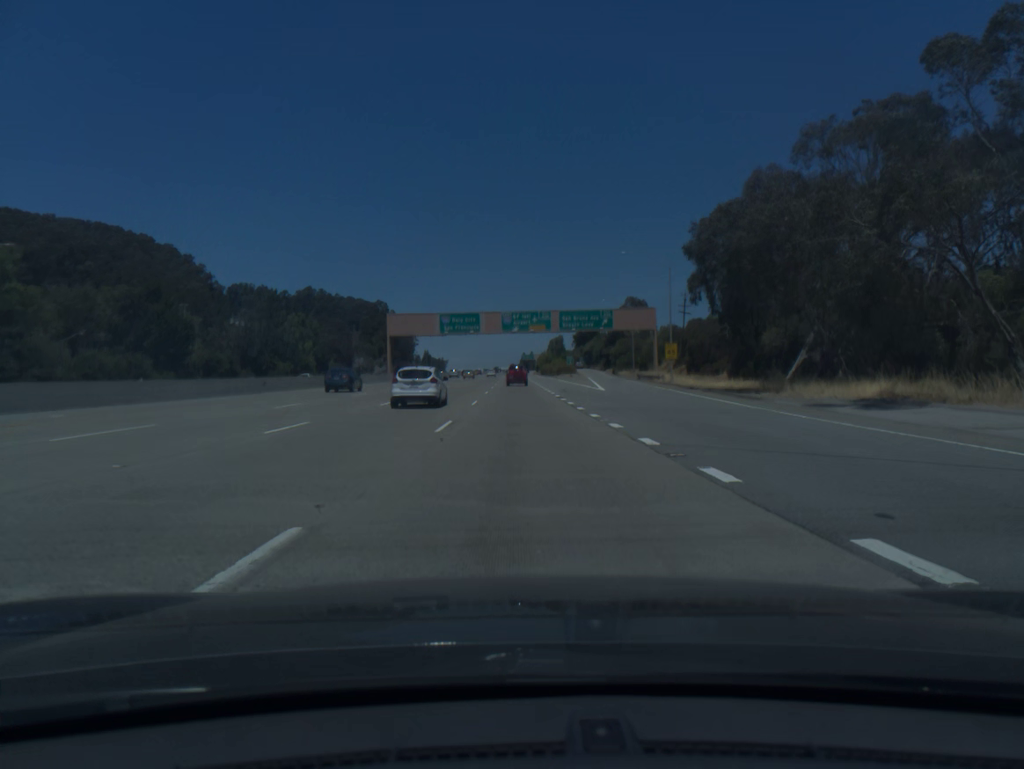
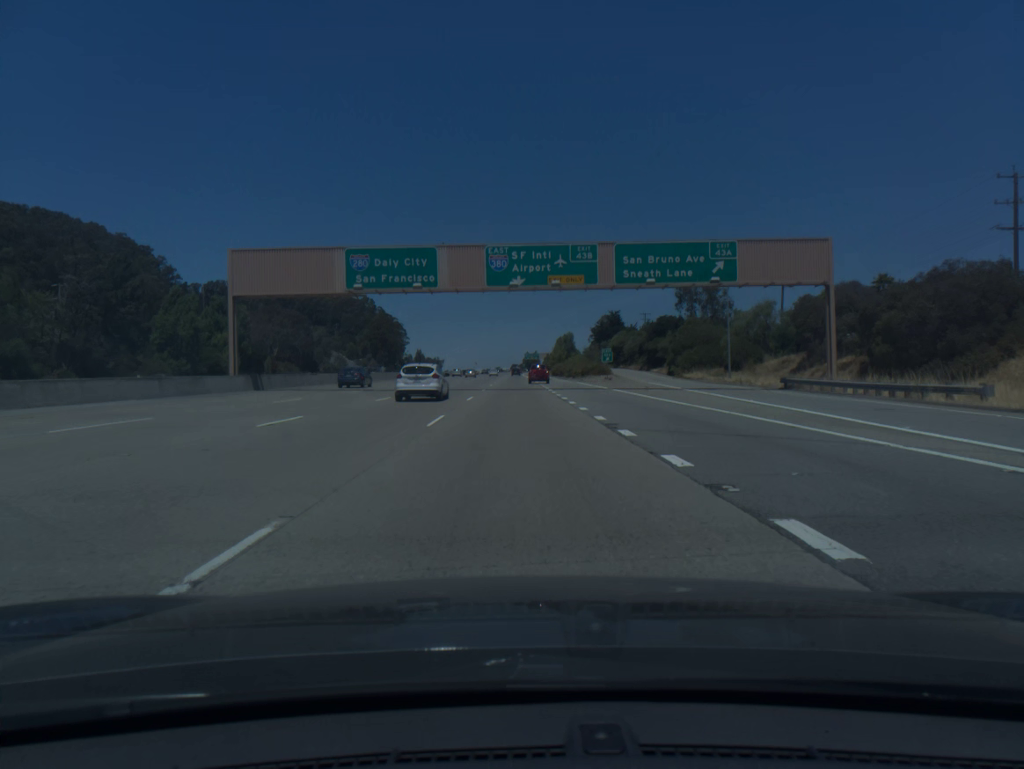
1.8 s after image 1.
(-0.3, +58.3) m; 0°
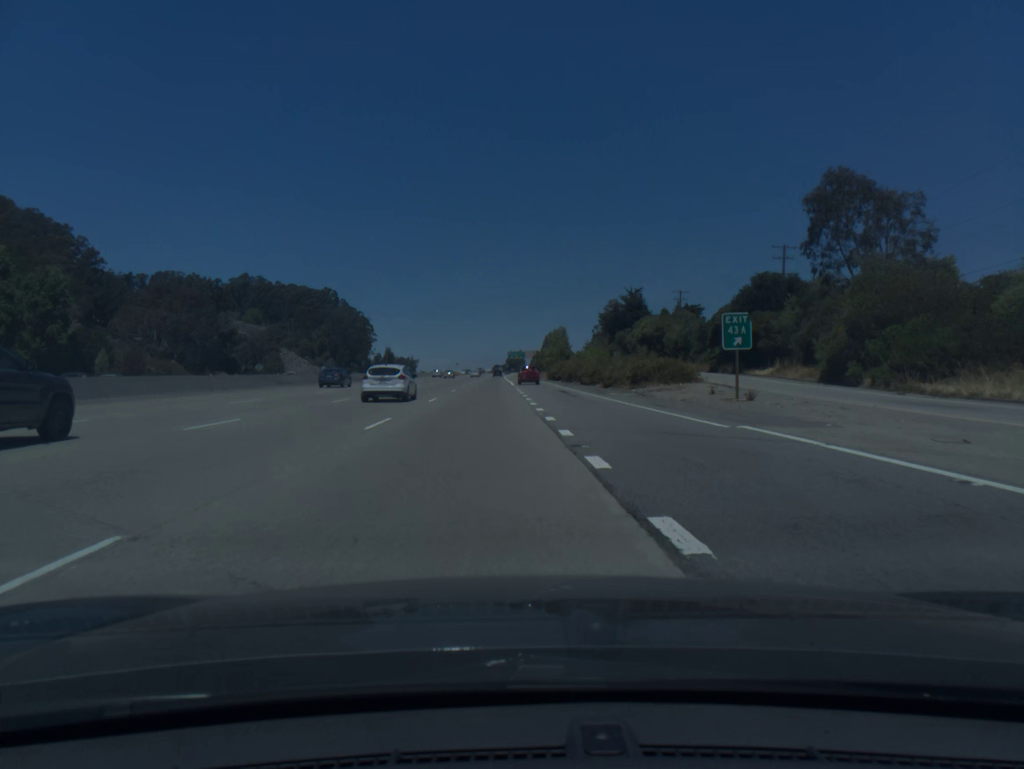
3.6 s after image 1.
(+0.5, +59.0) m; +1°
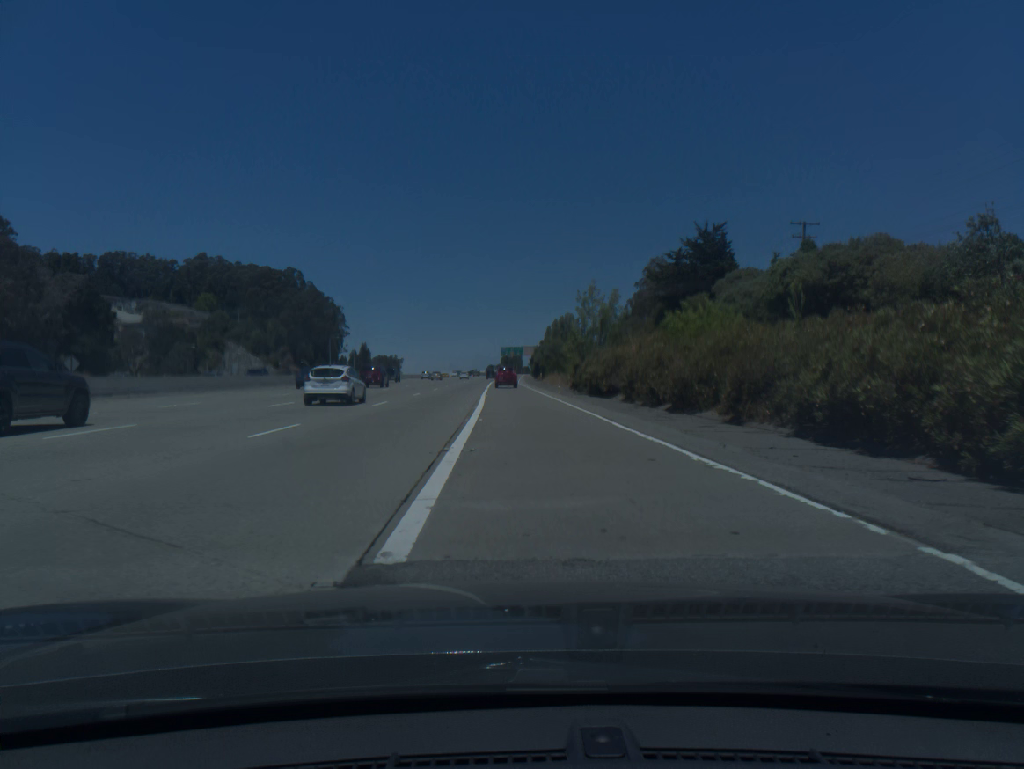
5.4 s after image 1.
(+0.4, +59.6) m; 0°
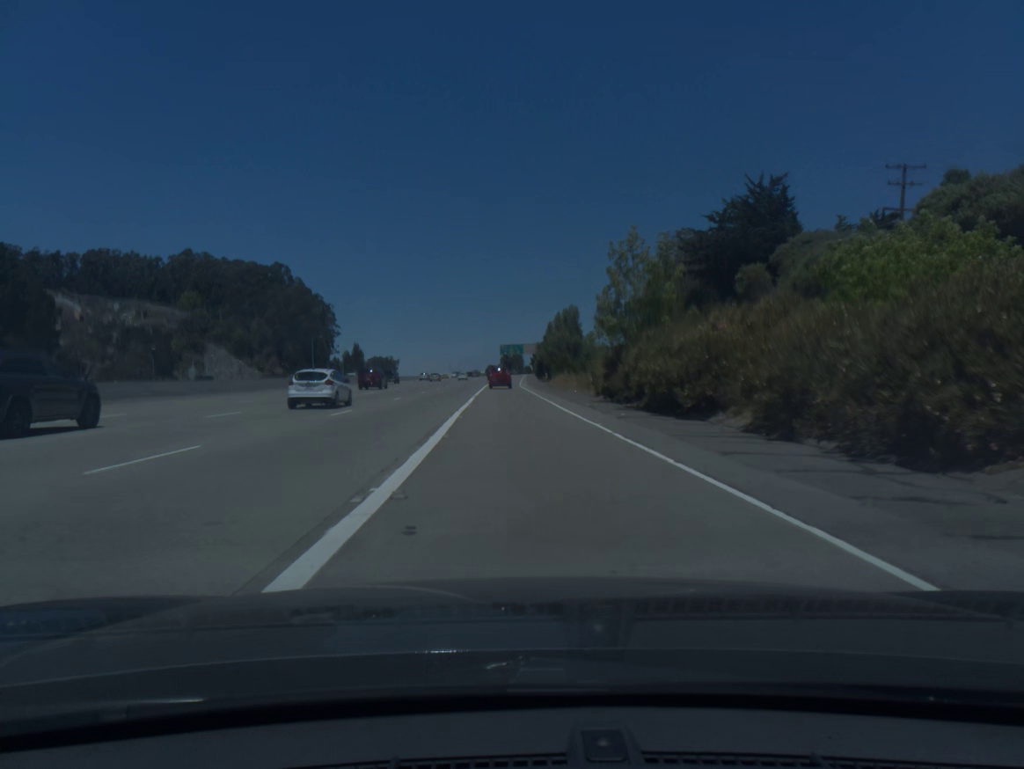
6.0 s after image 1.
(0.0, +19.7) m; 0°
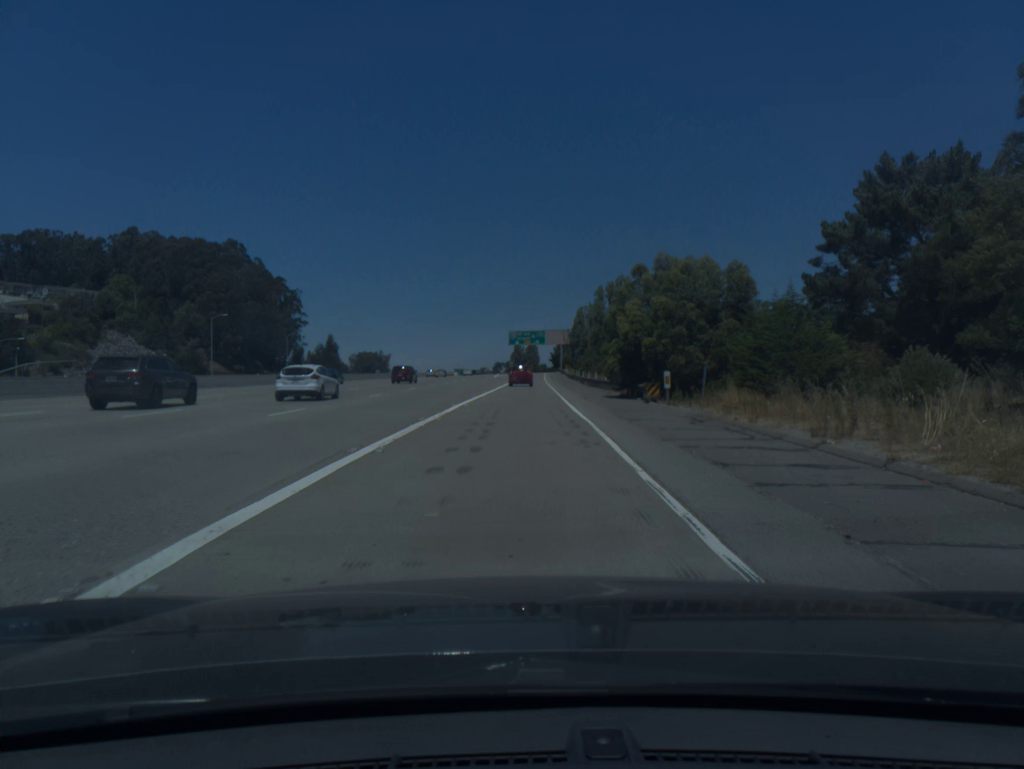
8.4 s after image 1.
(-1.3, +77.0) m; -1°
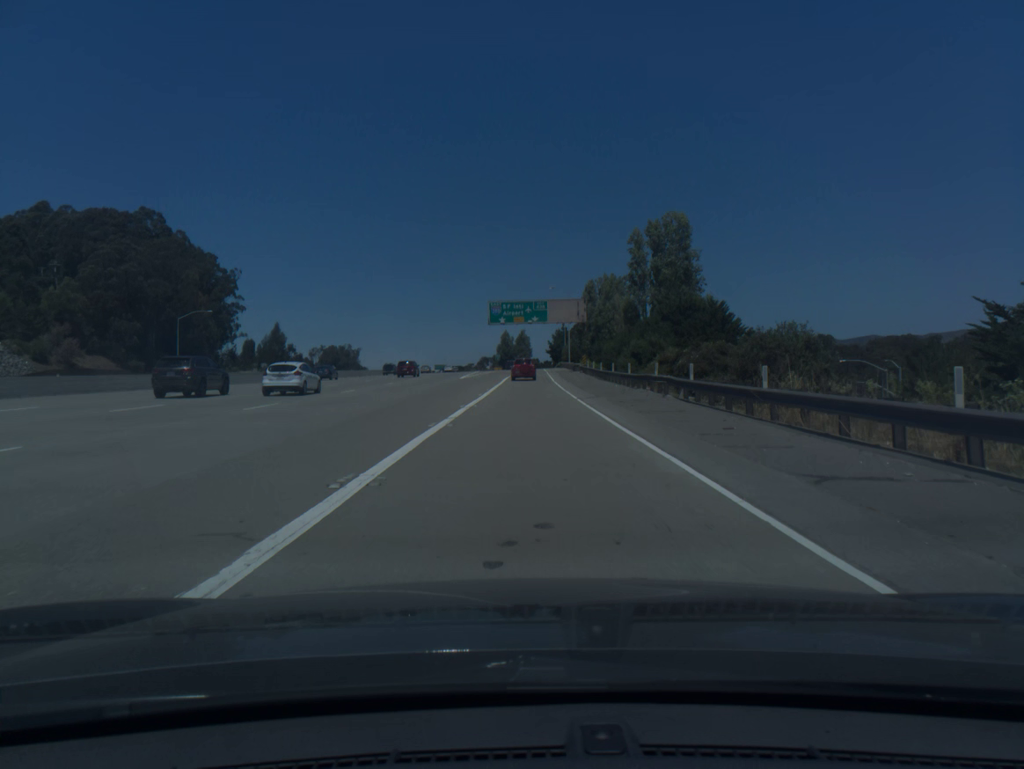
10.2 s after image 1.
(+0.4, +56.0) m; +1°
